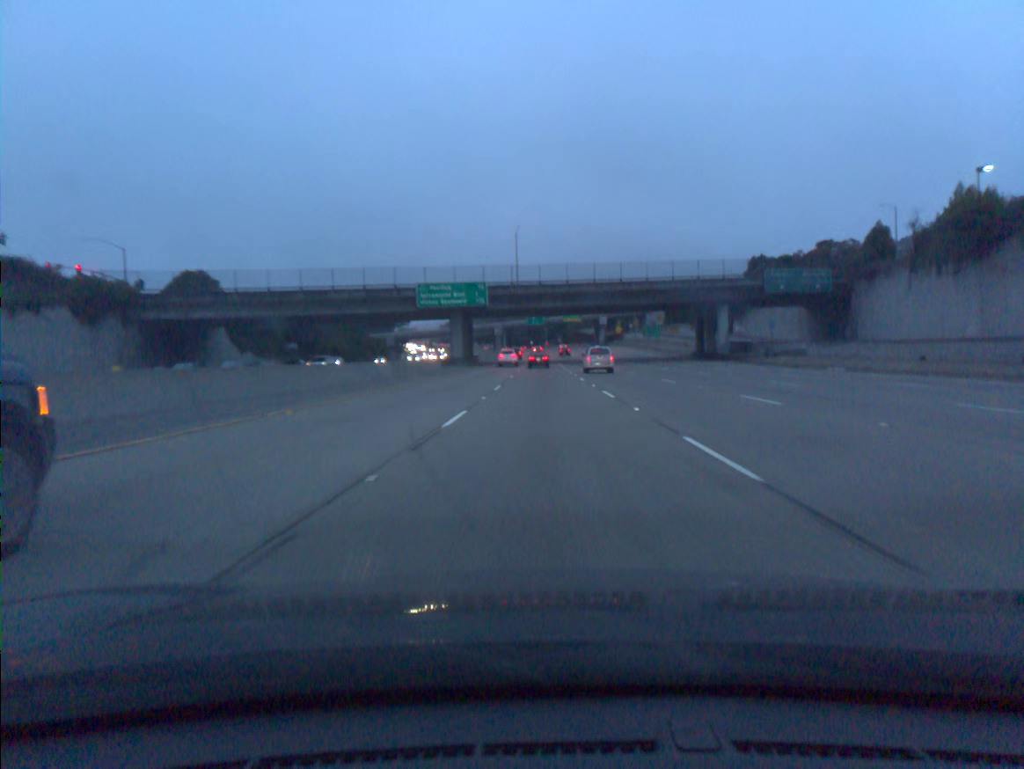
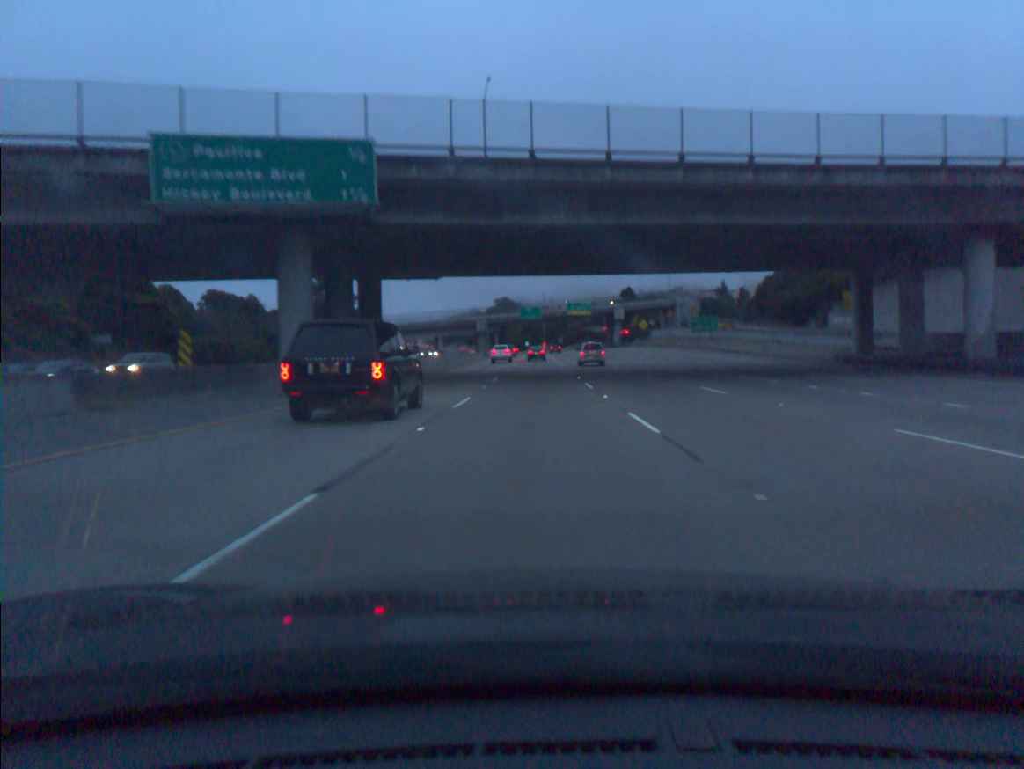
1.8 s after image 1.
(+0.4, +54.2) m; 0°
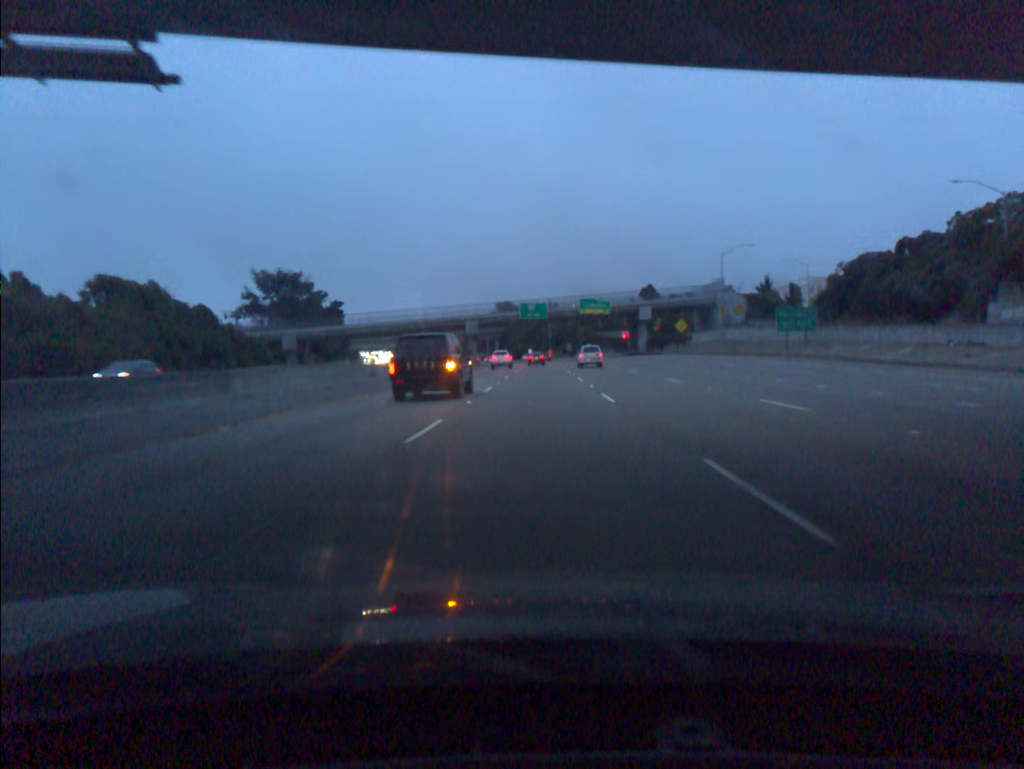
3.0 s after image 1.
(-0.1, +36.1) m; 0°
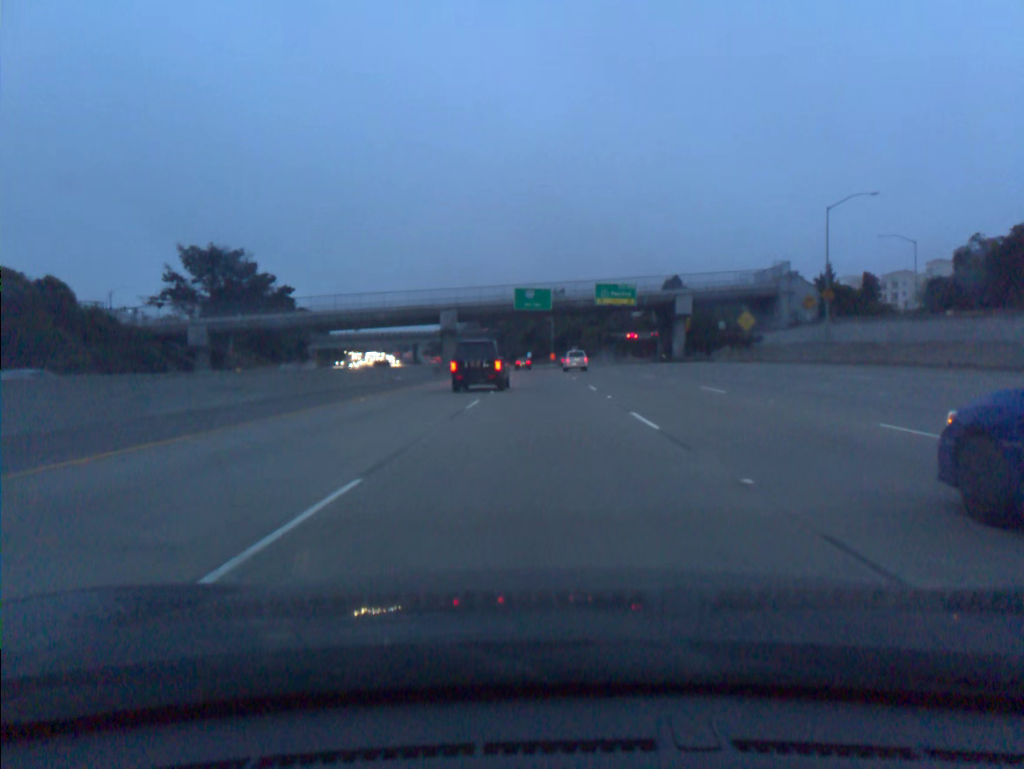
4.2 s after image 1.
(0.0, +36.1) m; 0°
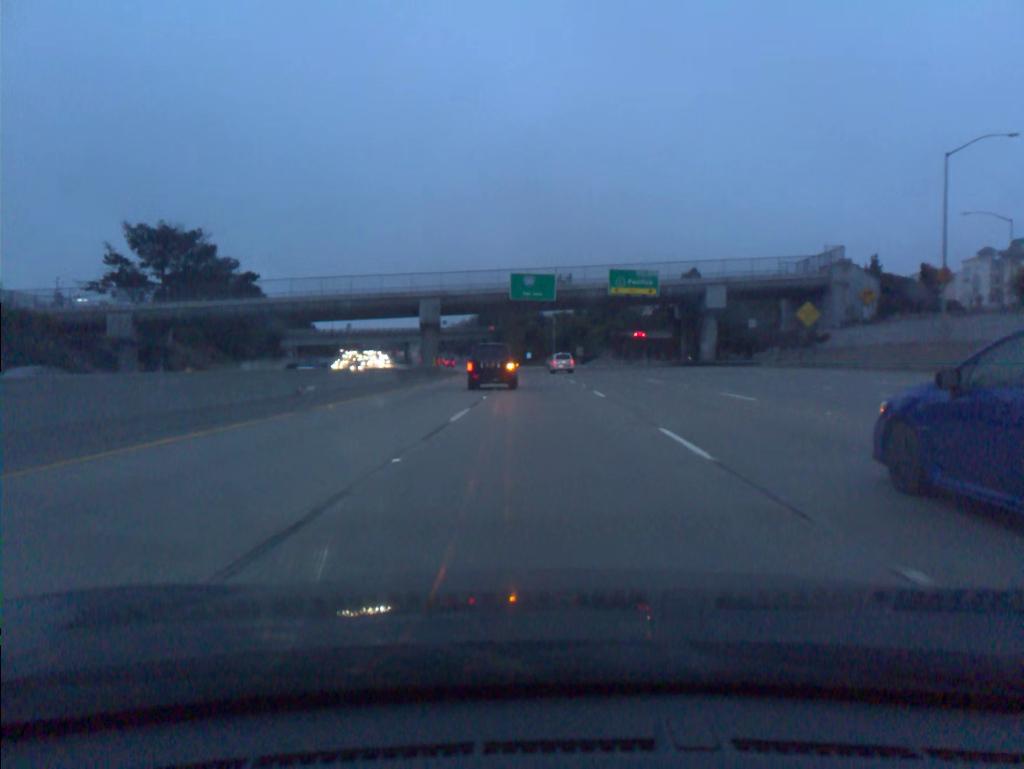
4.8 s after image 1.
(0.0, +18.1) m; 0°
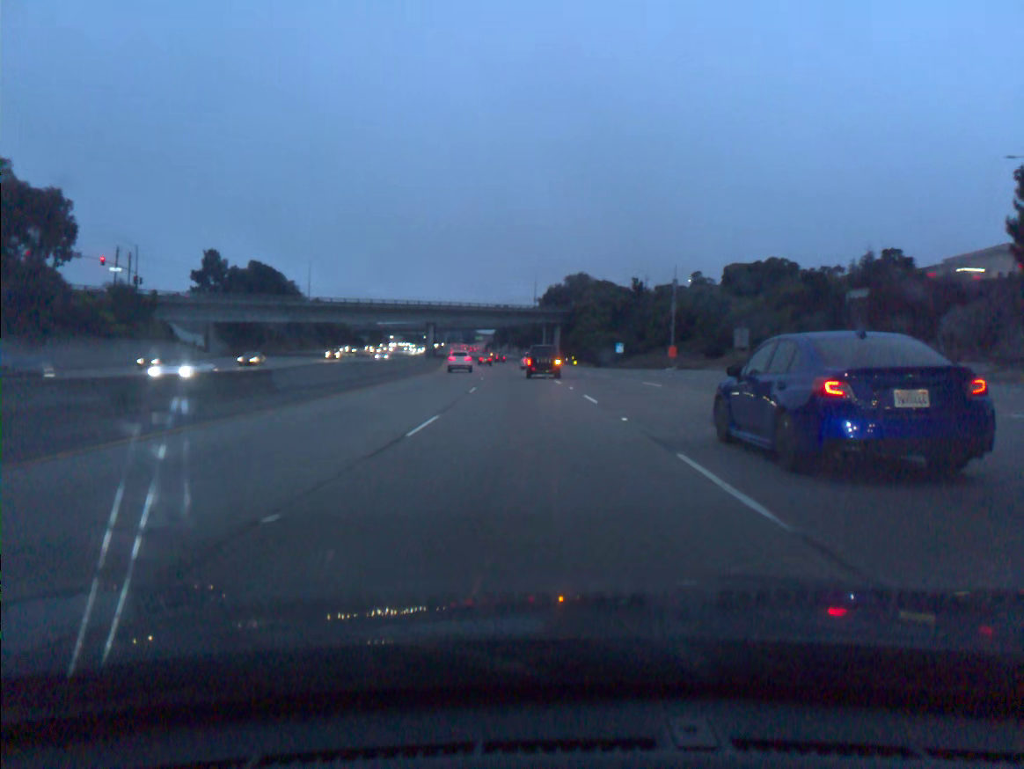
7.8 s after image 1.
(-3.1, +90.9) m; -5°
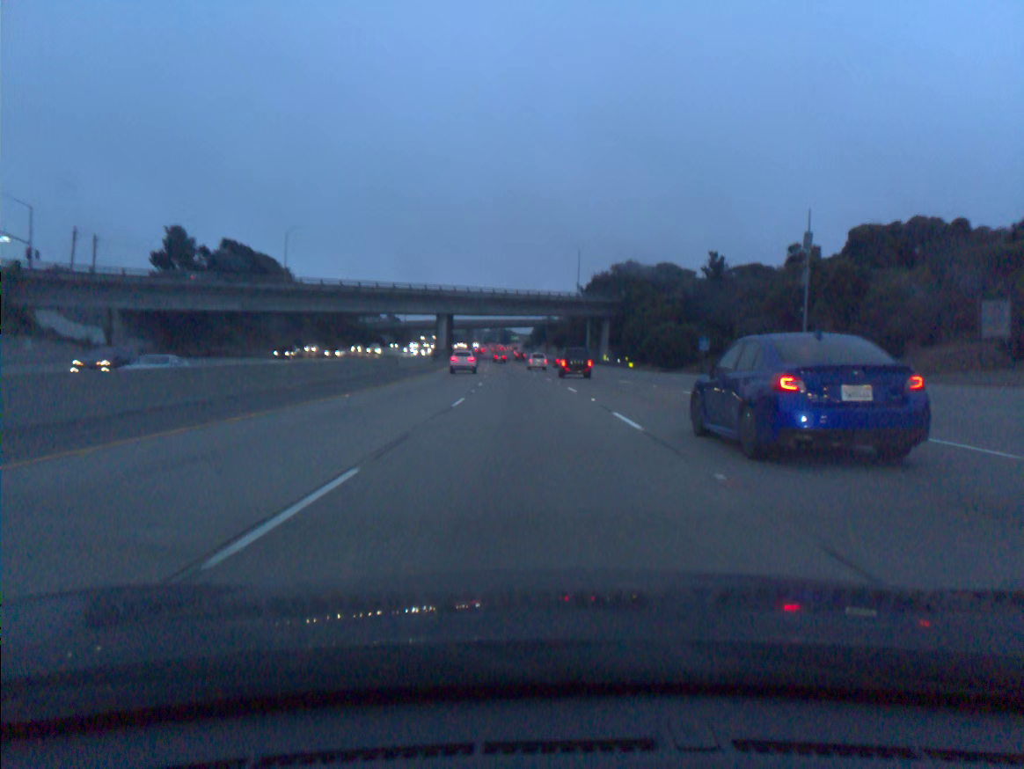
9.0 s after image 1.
(-0.9, +36.6) m; -3°
